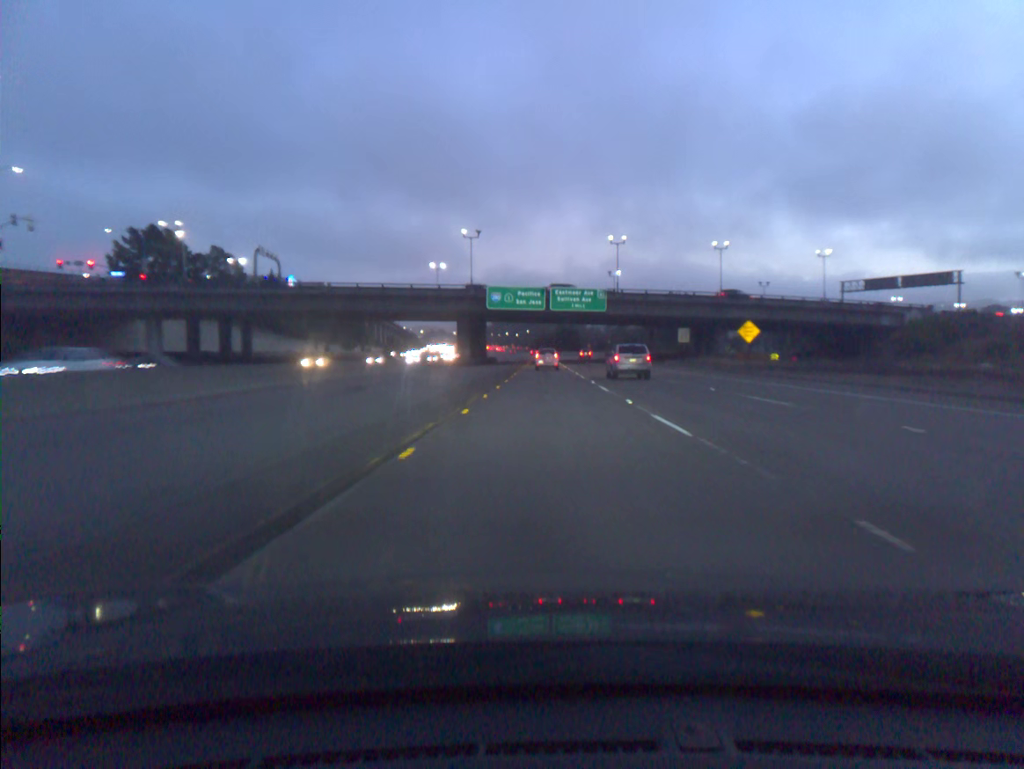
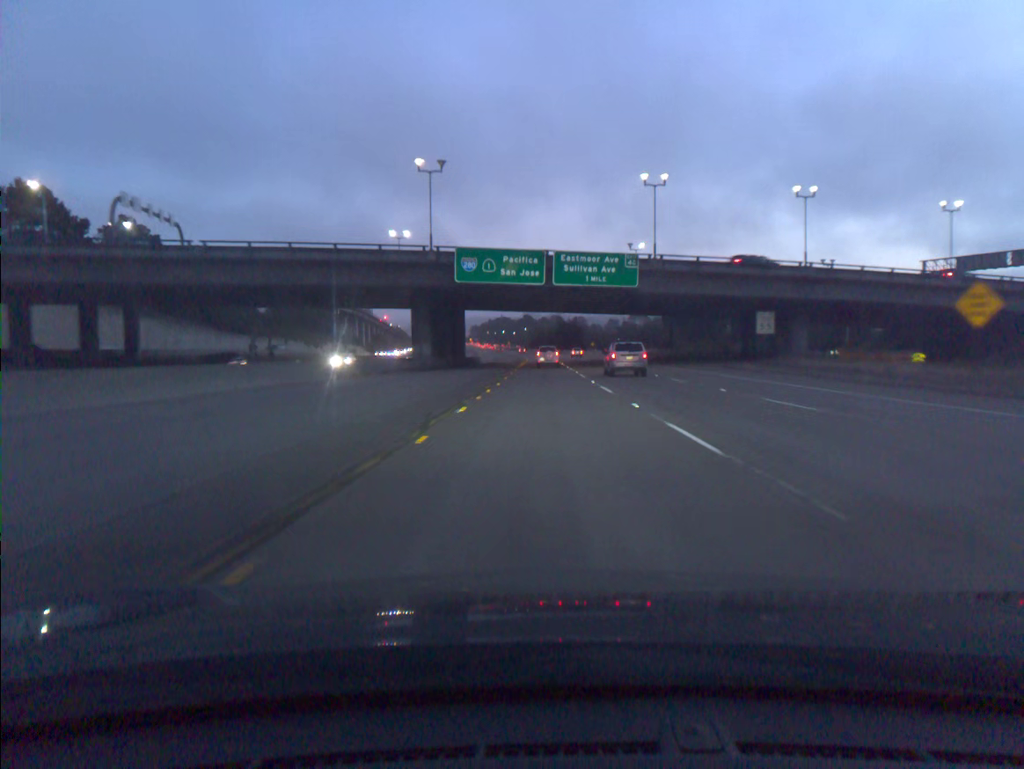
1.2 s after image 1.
(0.0, +30.8) m; 0°
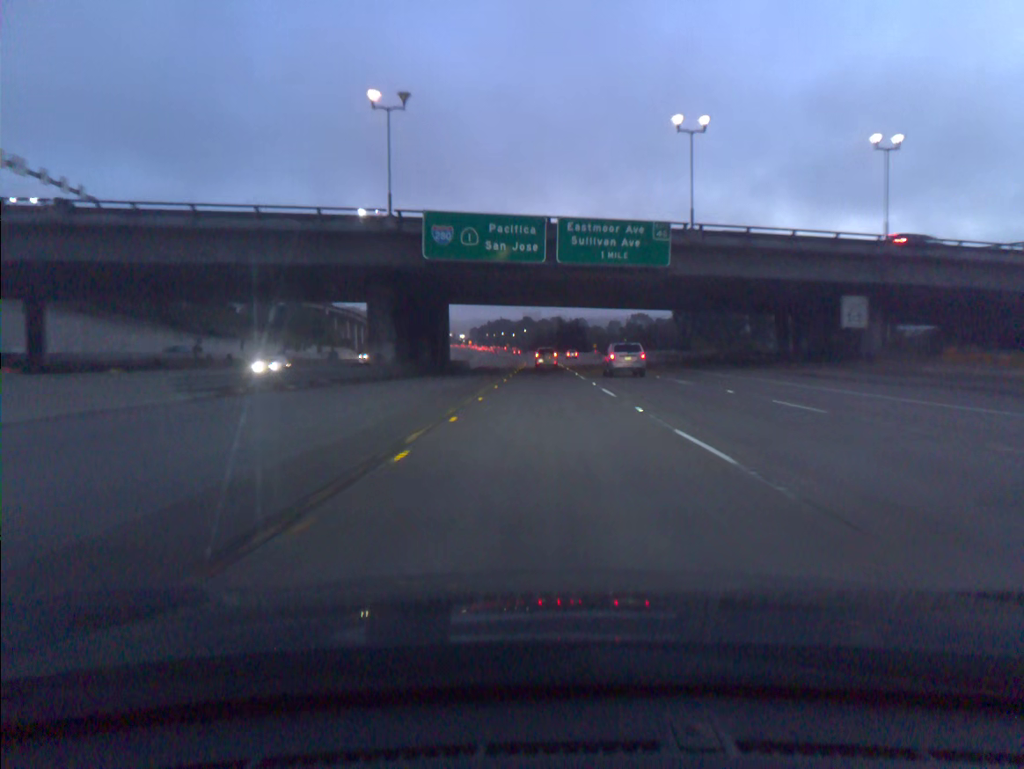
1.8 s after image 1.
(0.0, +15.4) m; 0°
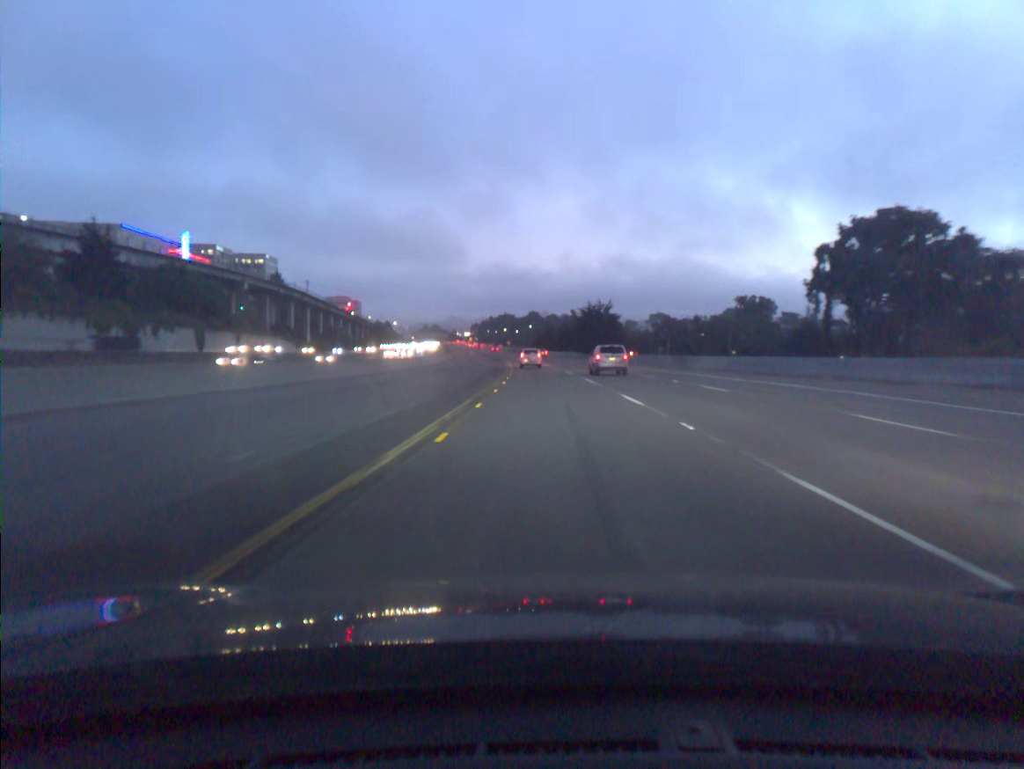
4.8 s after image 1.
(-0.4, +77.1) m; 0°
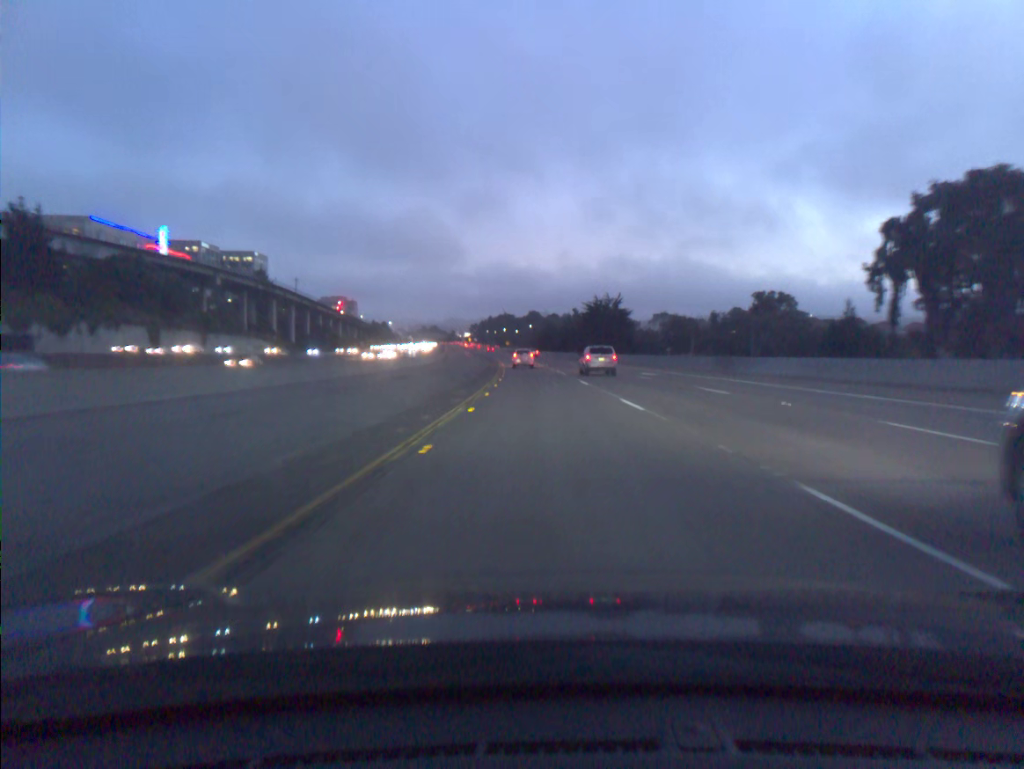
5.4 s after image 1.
(0.0, +15.4) m; 0°
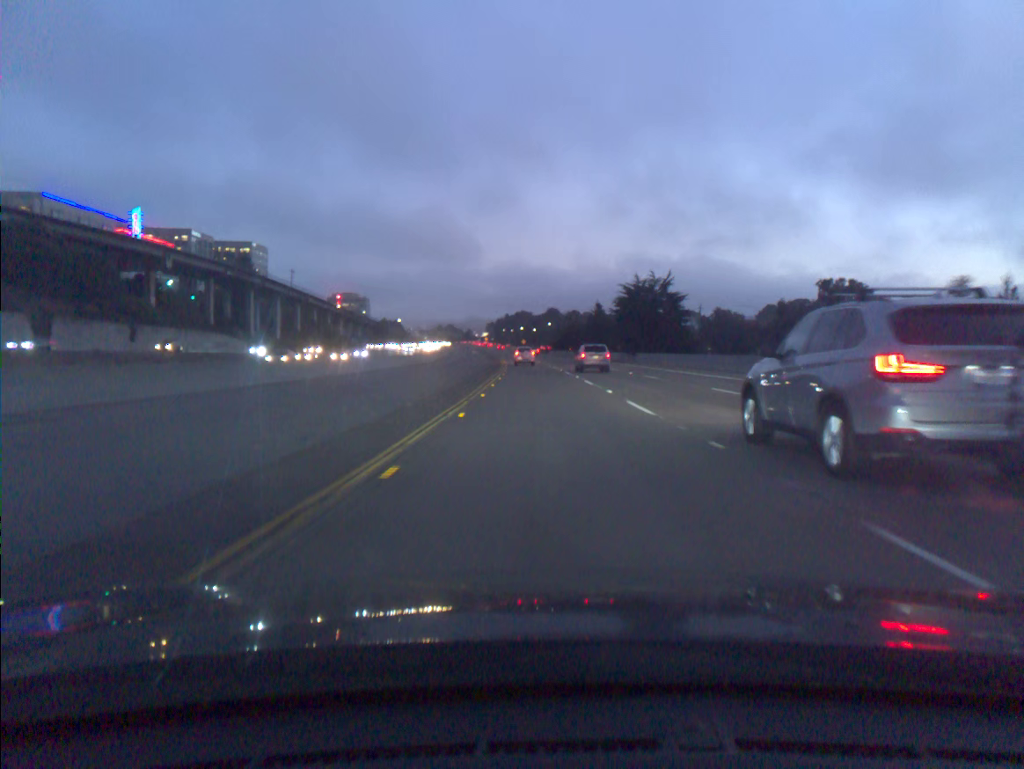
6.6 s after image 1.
(-0.3, +30.7) m; -1°
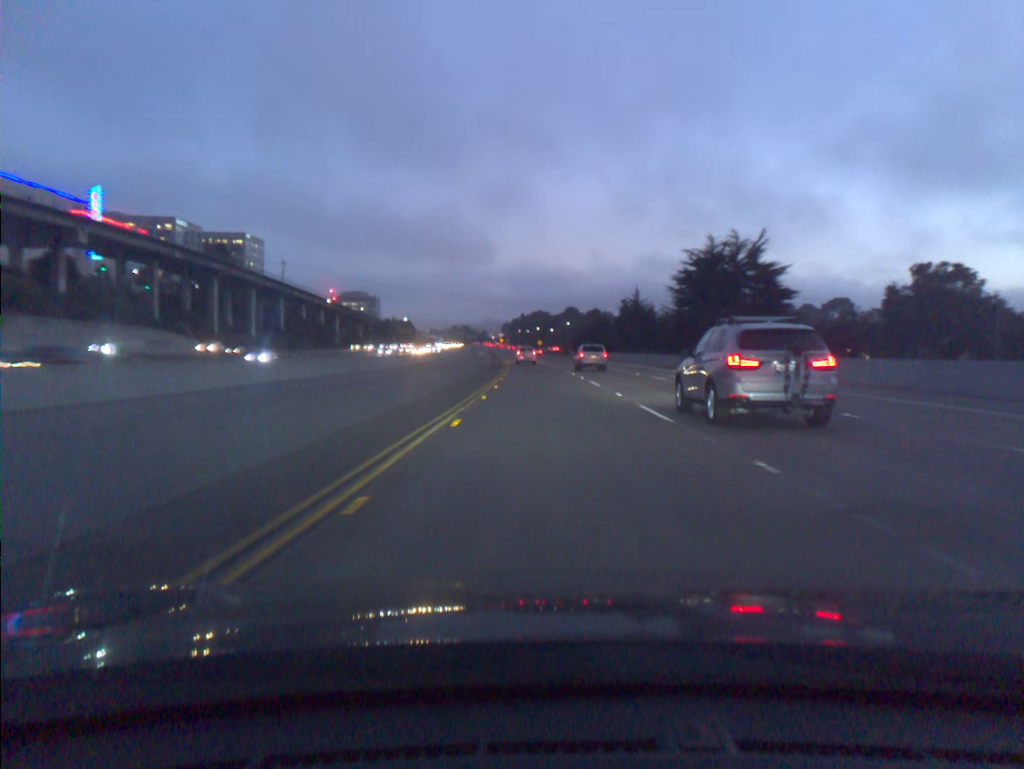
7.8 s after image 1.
(-0.4, +30.6) m; -1°
